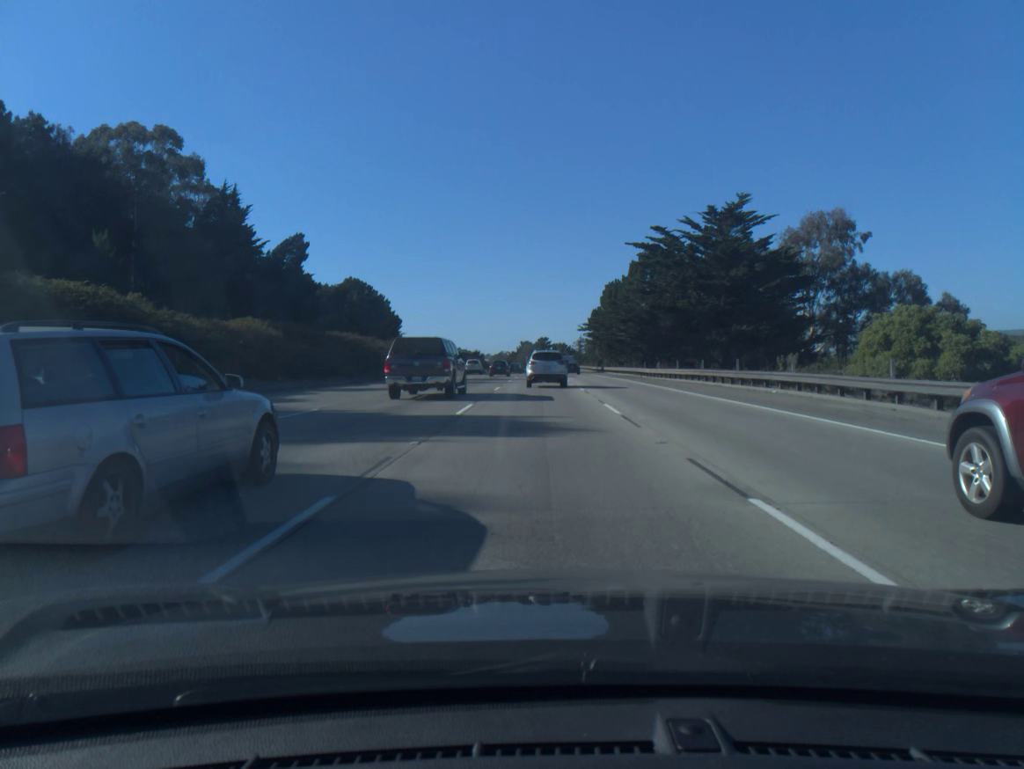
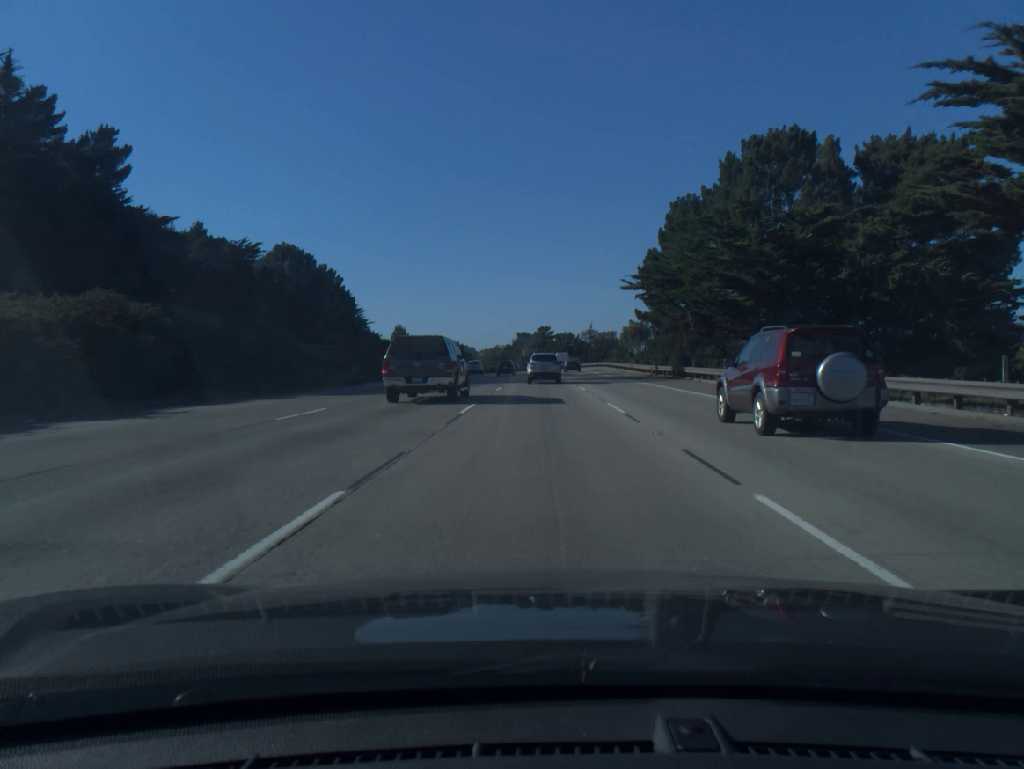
(-0.2, +57.9) m; 0°
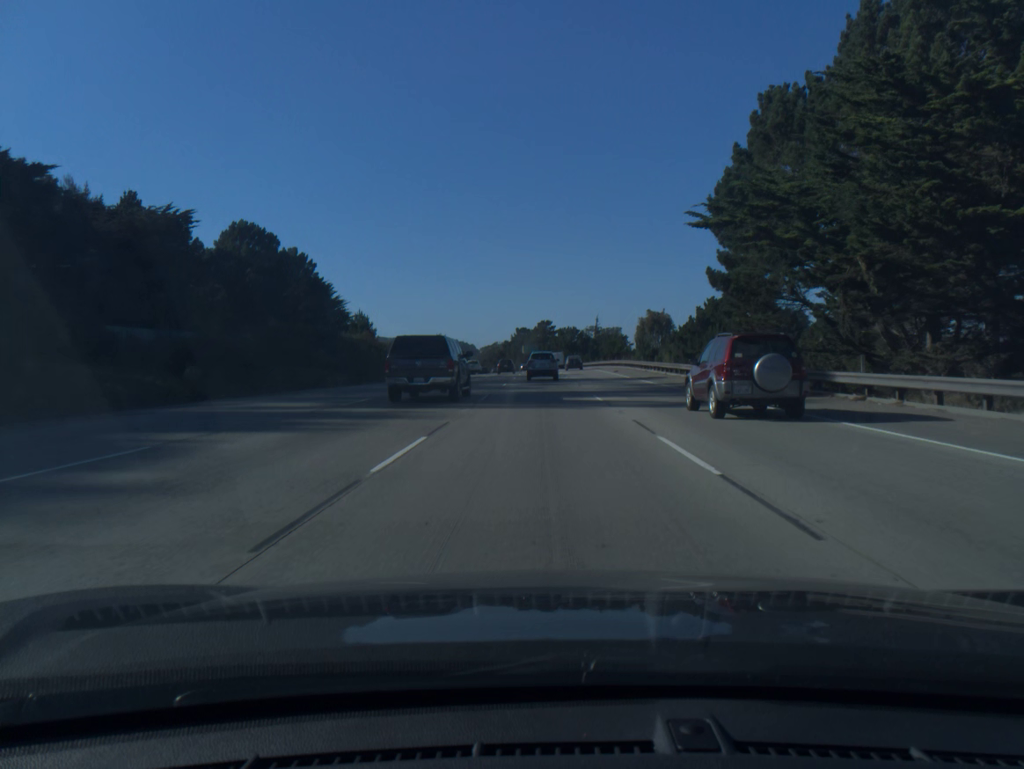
(0.0, +24.0) m; 0°
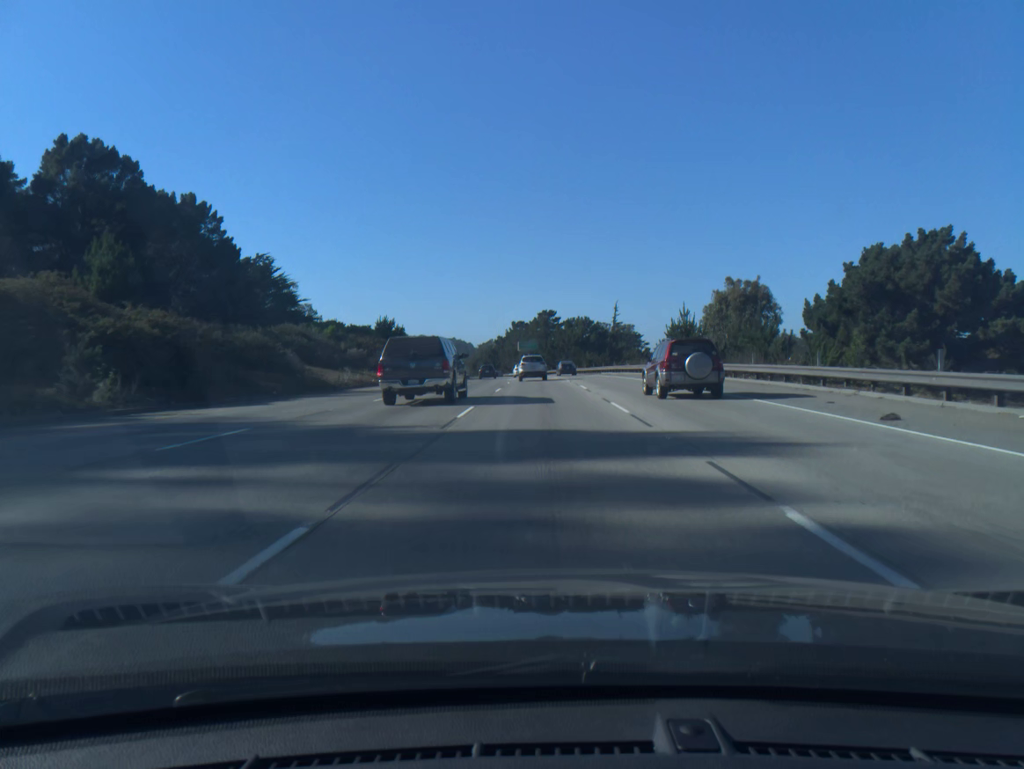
(-0.1, +49.8) m; 0°
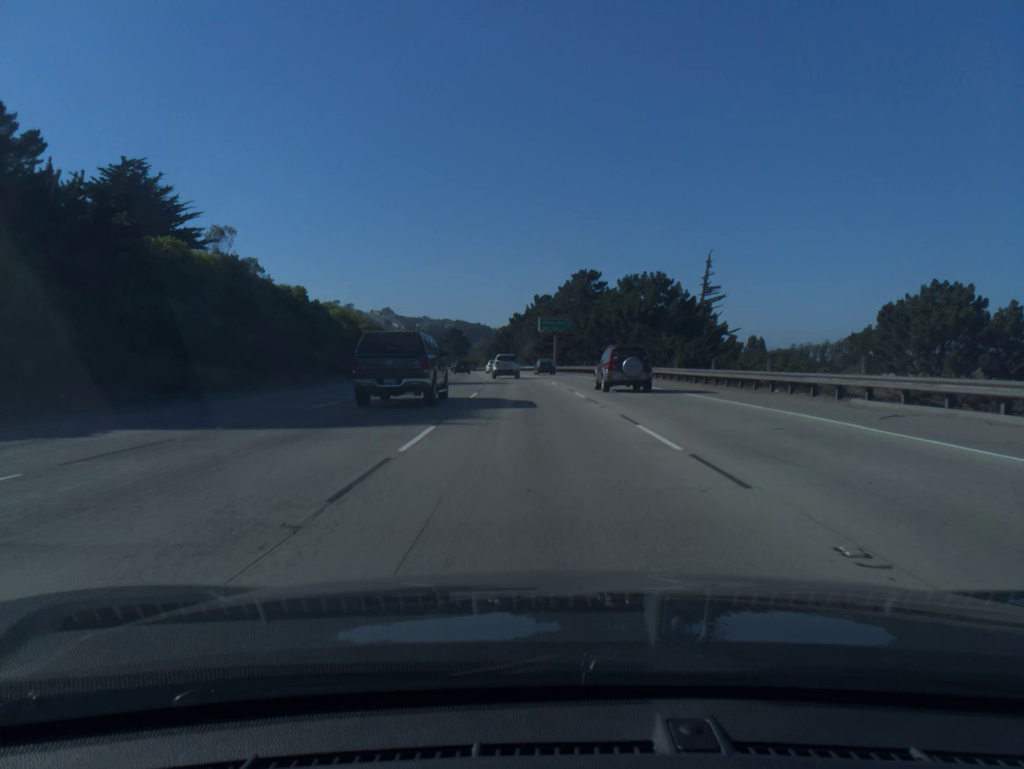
(-0.7, +65.1) m; -2°
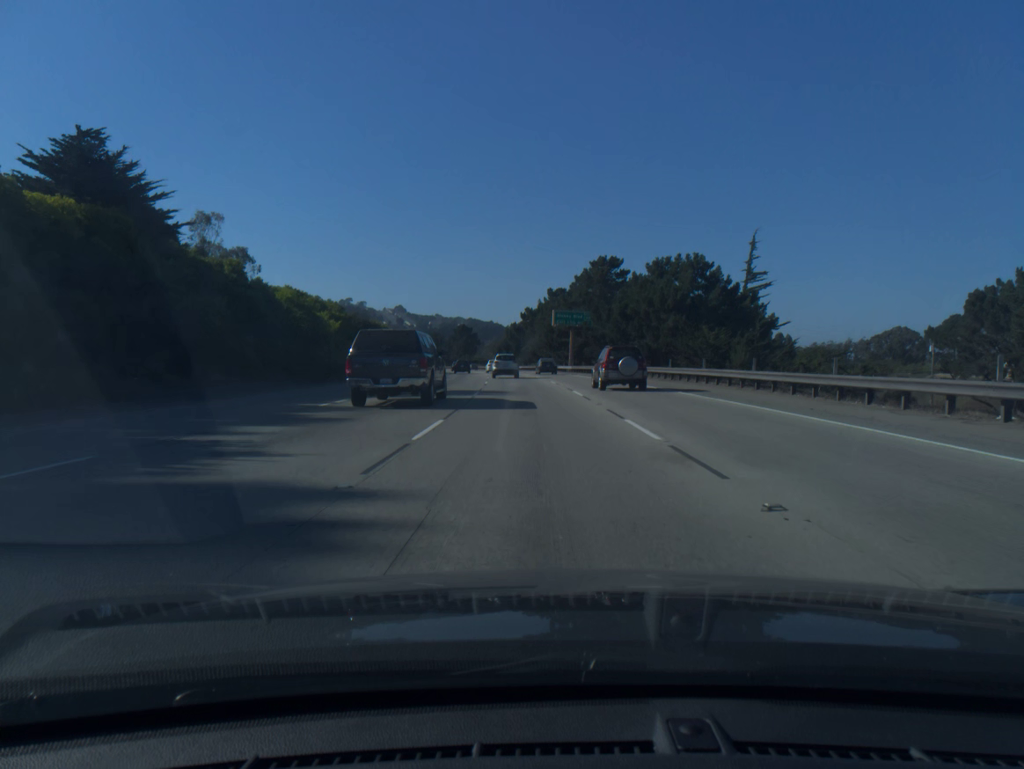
(-0.1, +13.4) m; -1°
